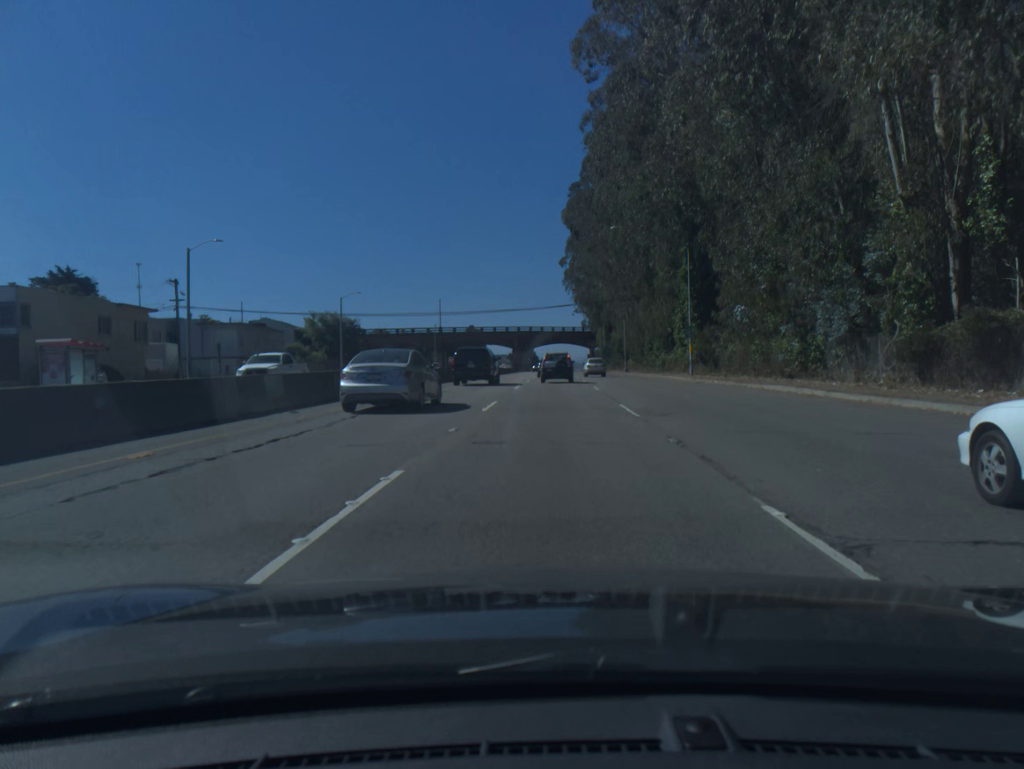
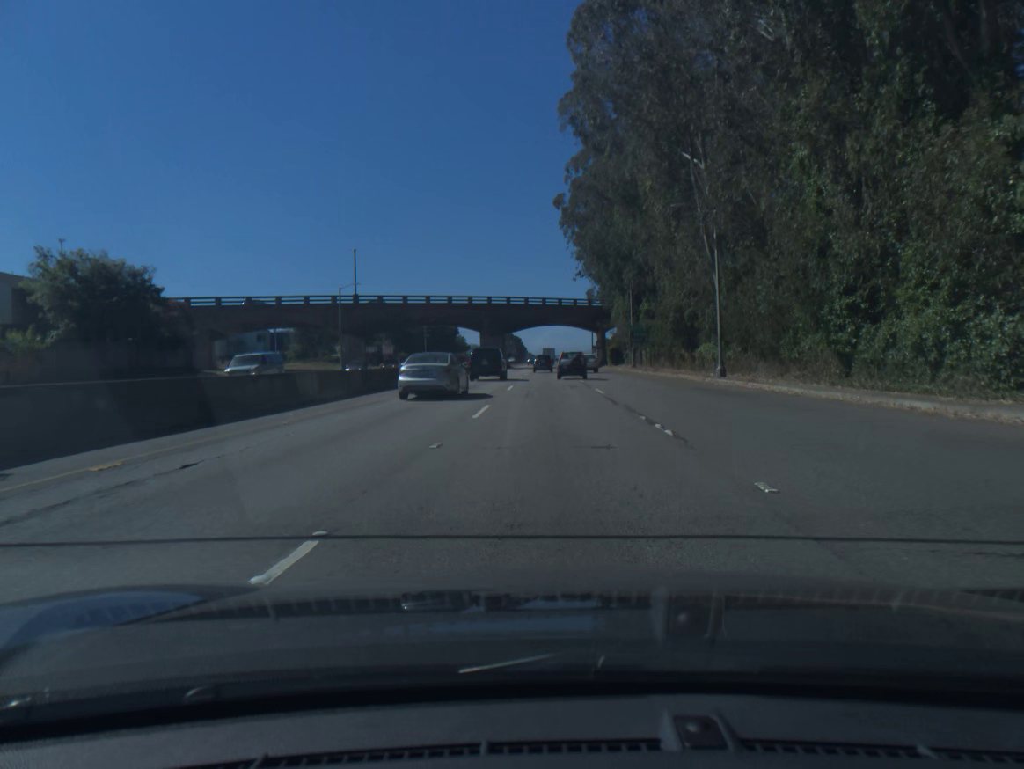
(+0.4, +61.2) m; +1°
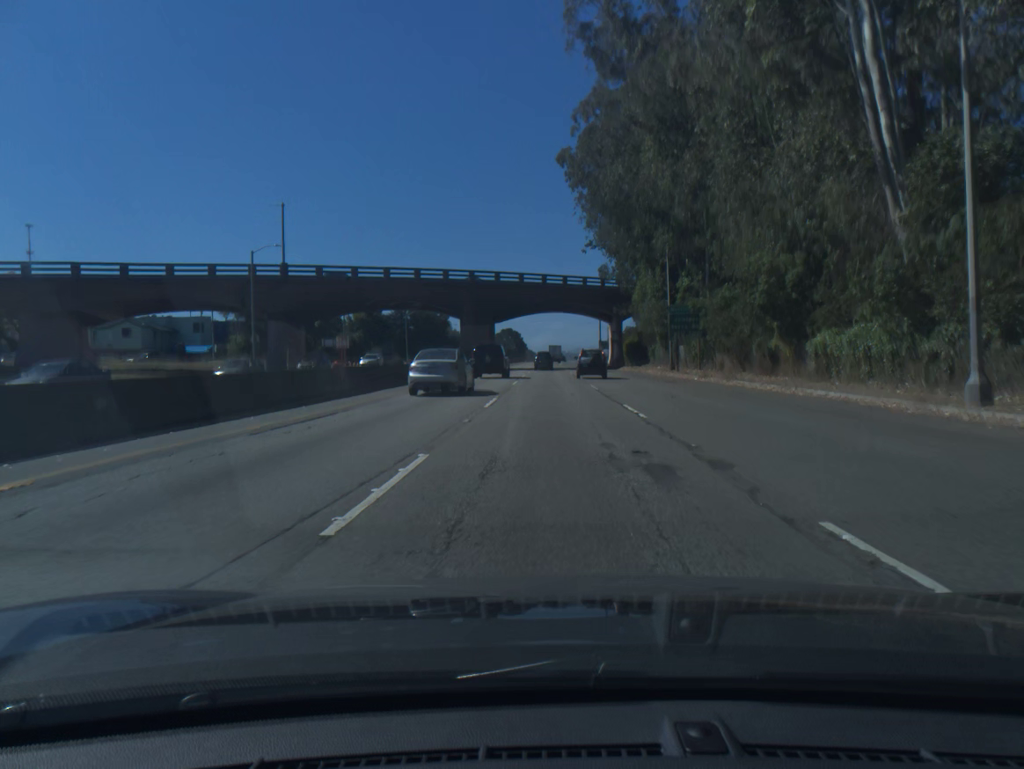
(0.0, +25.8) m; 0°
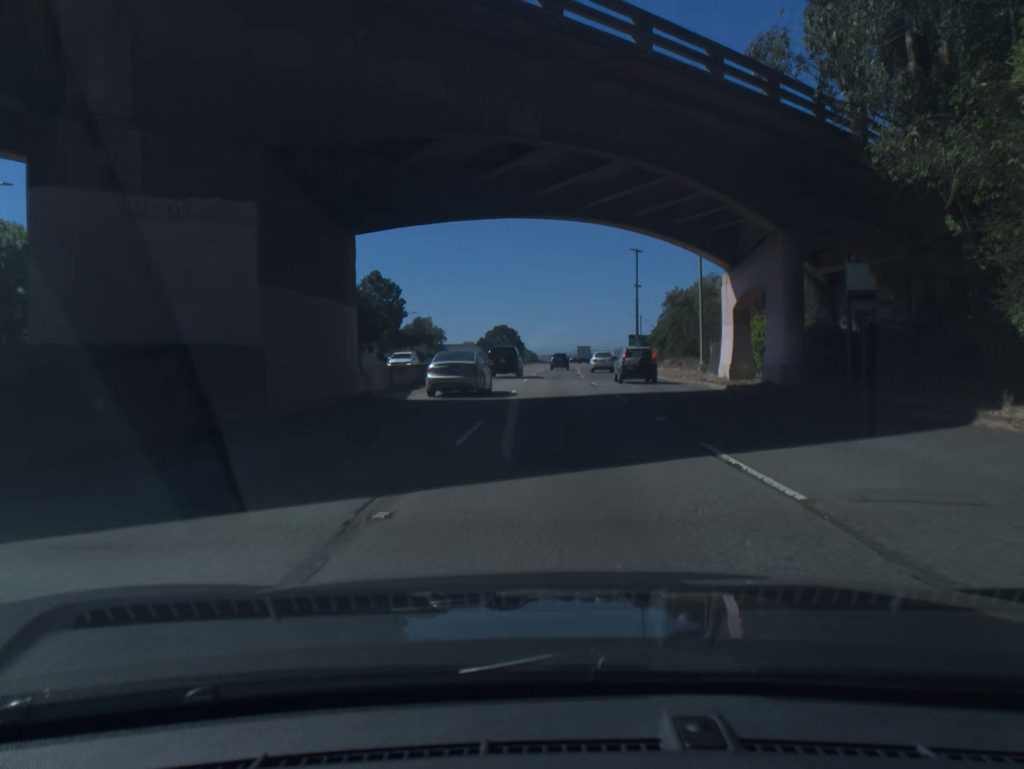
(-0.1, +68.2) m; 0°
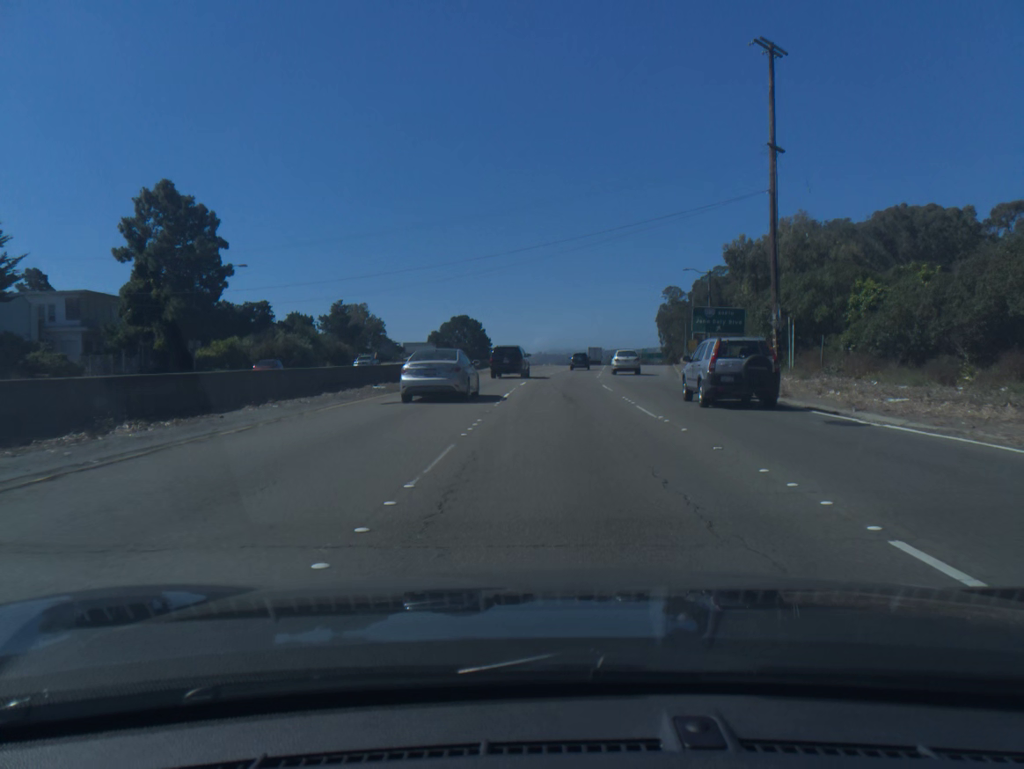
(+1.0, +72.6) m; +2°
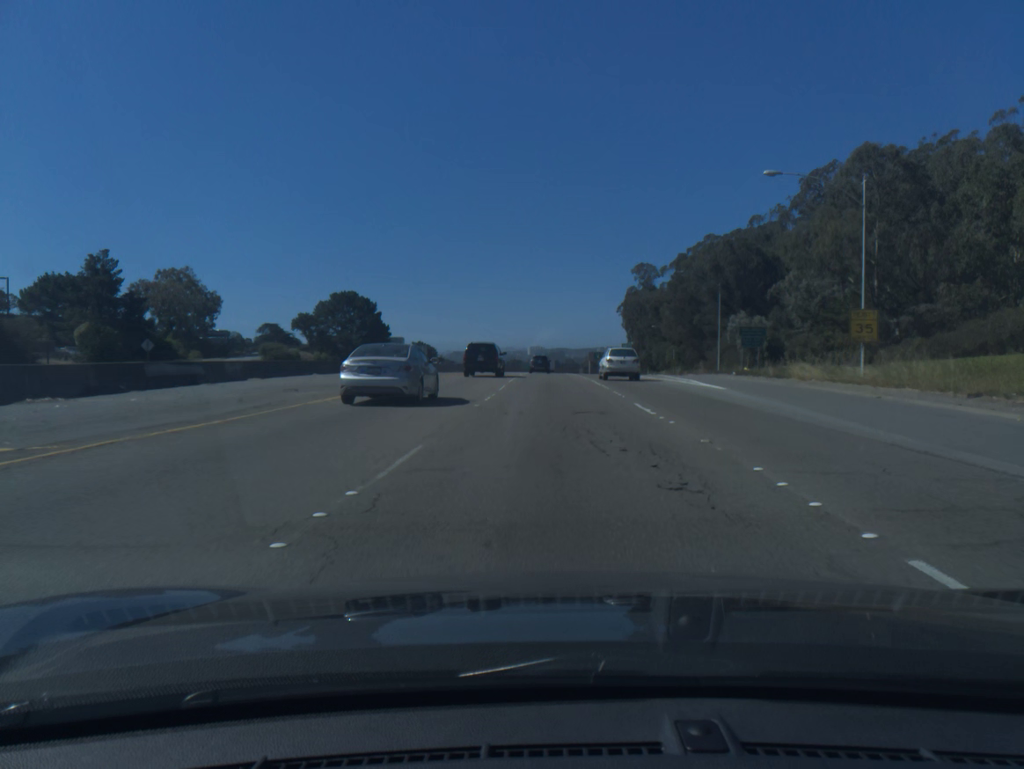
(+3.4, +75.9) m; +4°
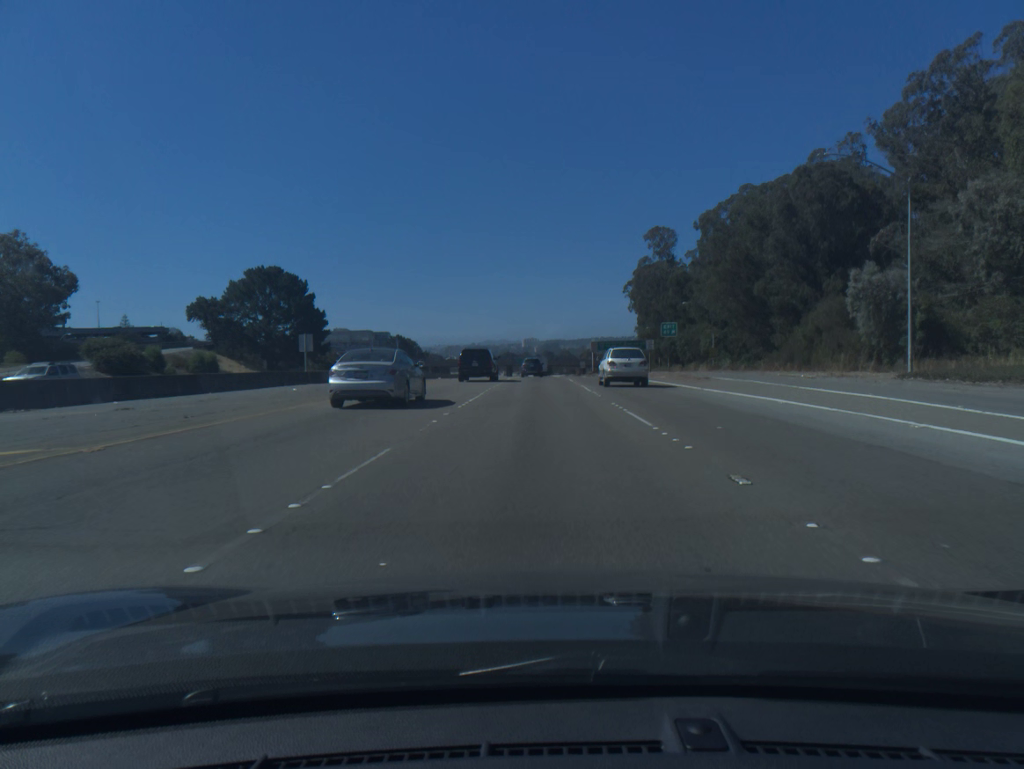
(+0.5, +45.3) m; +1°
